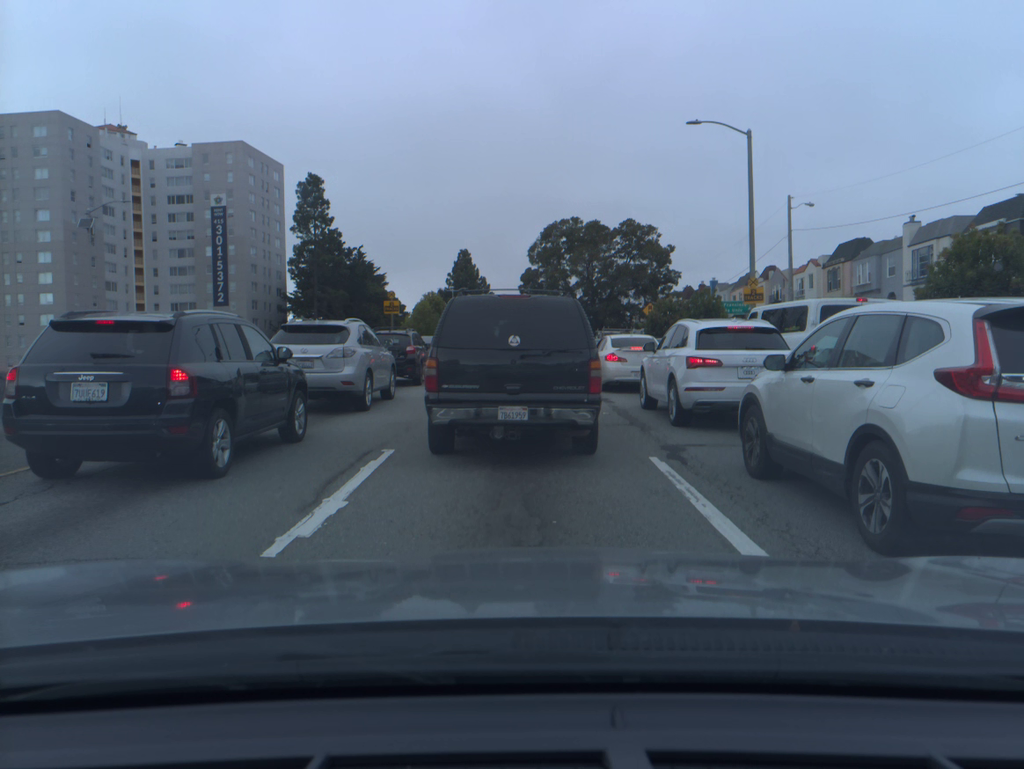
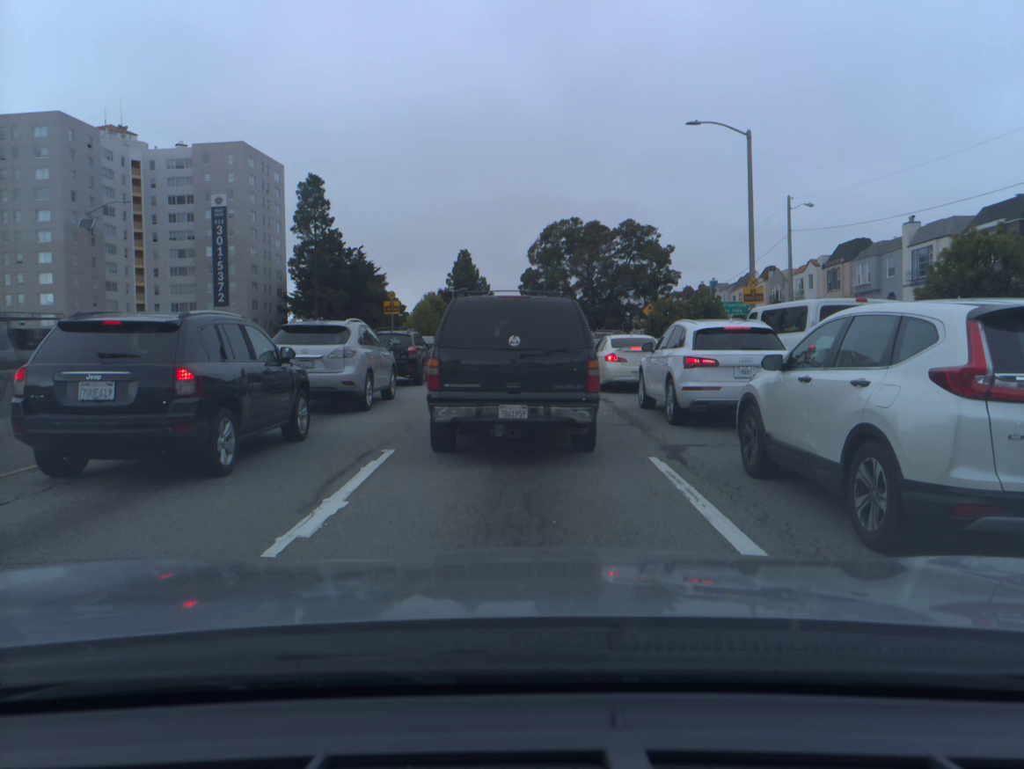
(0.0, 0.0) m; 0°
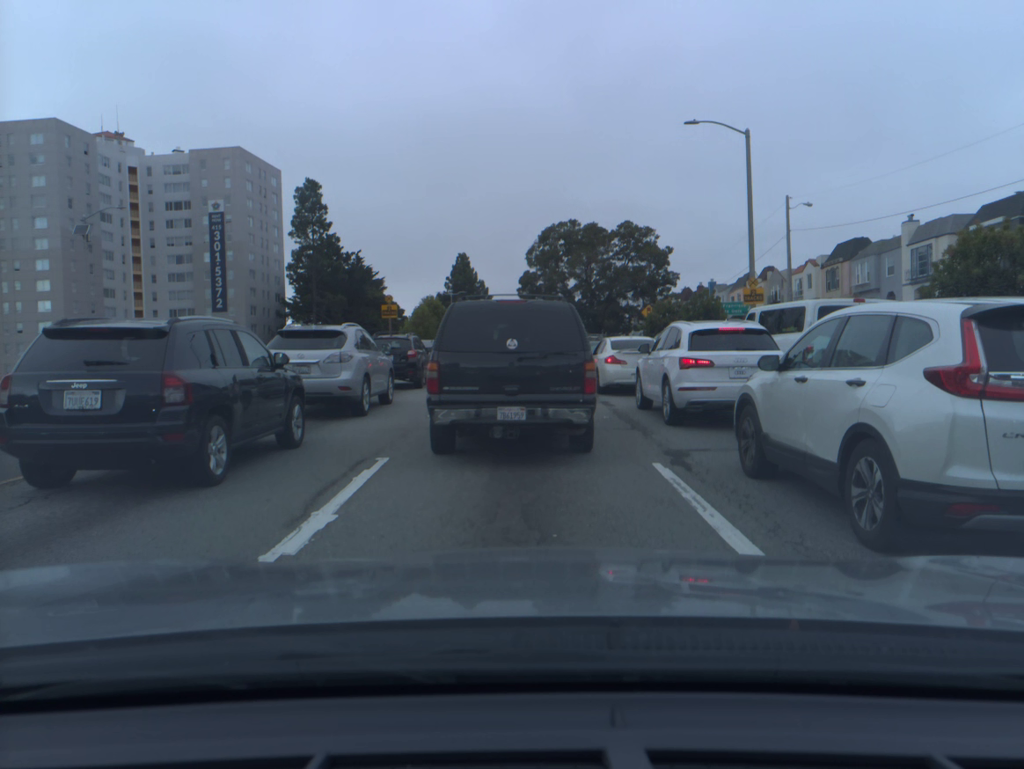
(0.0, +0.3) m; 0°
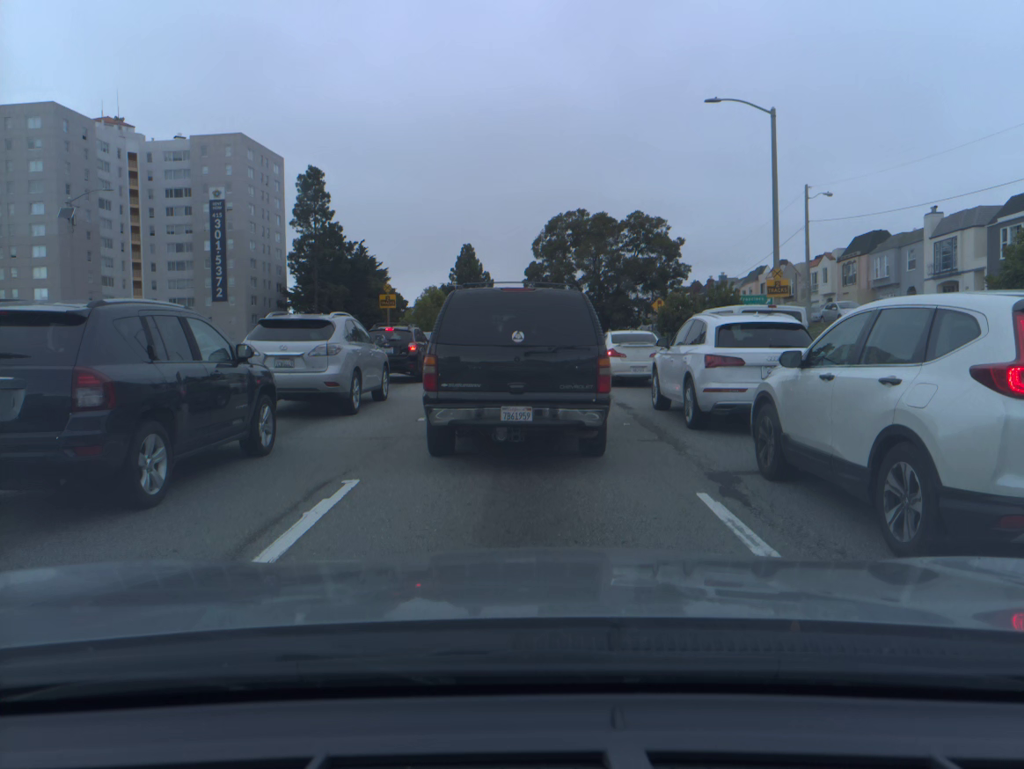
(-0.1, +1.9) m; 0°
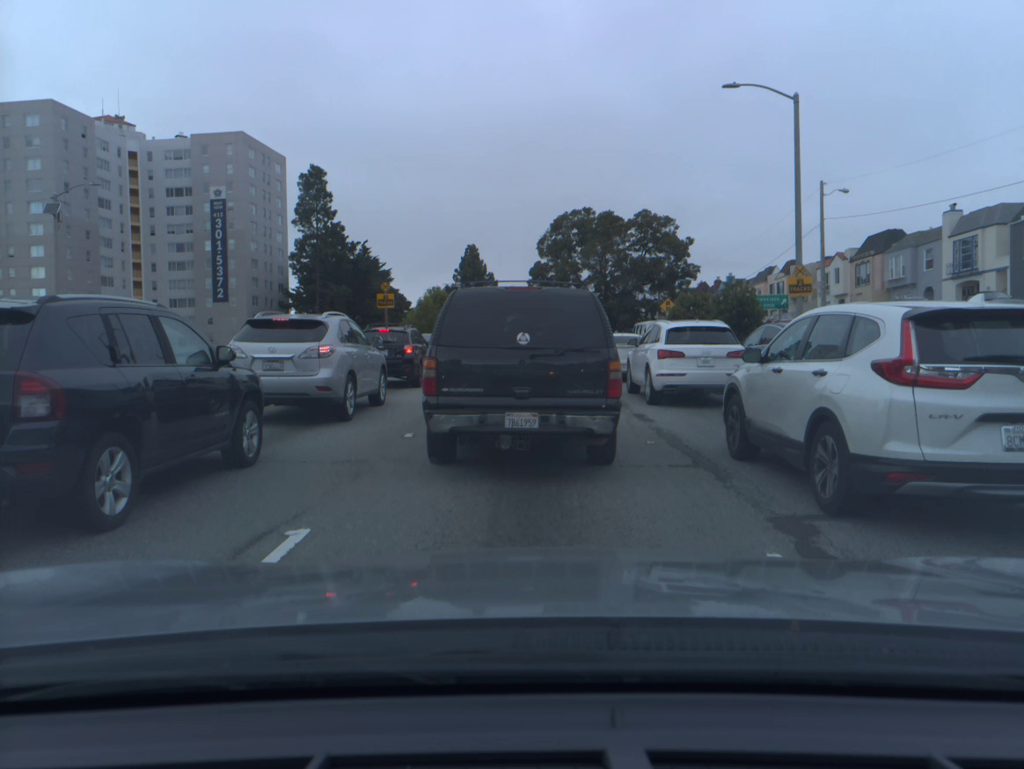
(-0.1, +1.8) m; 0°
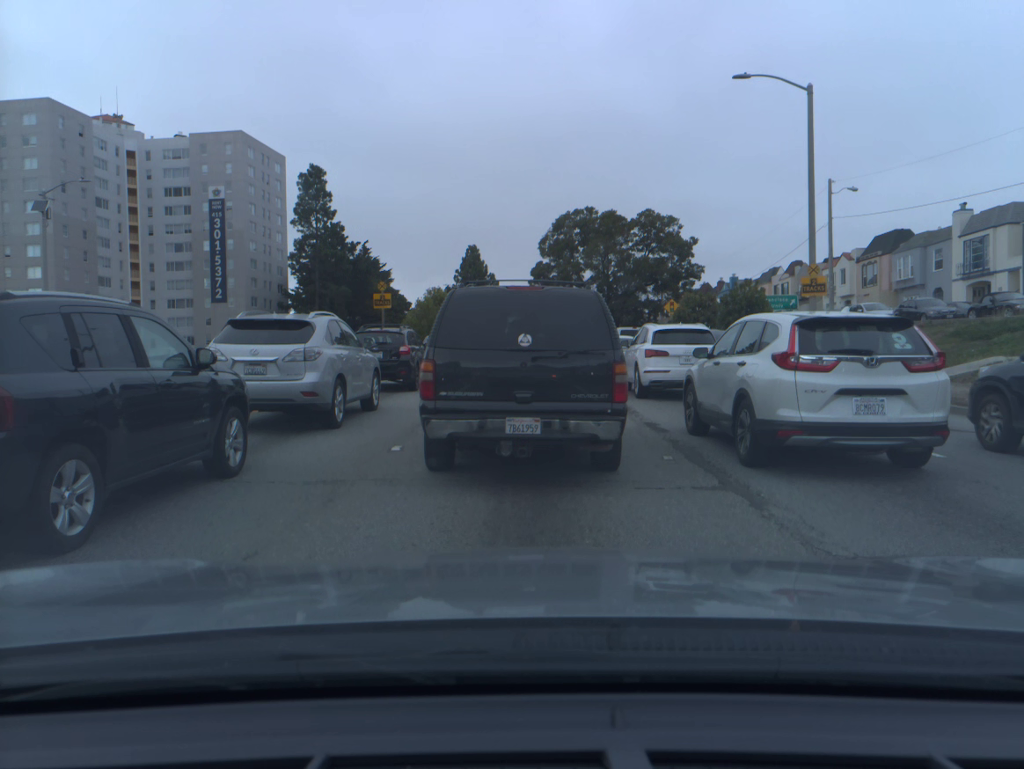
(-0.1, +1.1) m; 0°
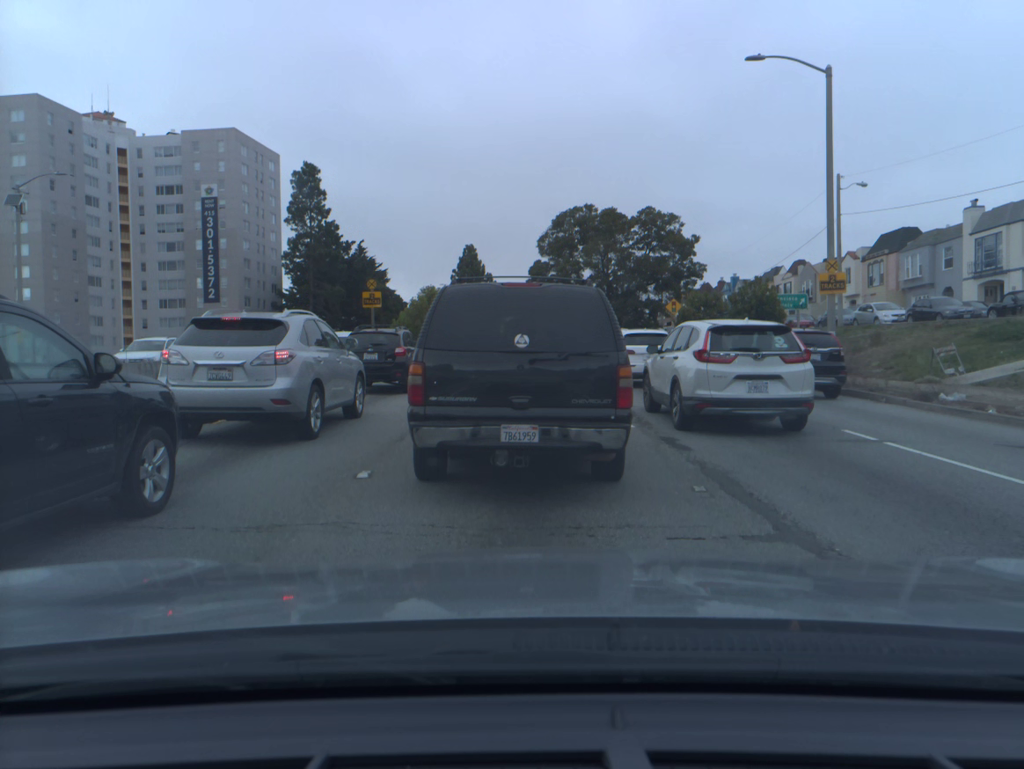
(-0.1, +1.7) m; 0°
